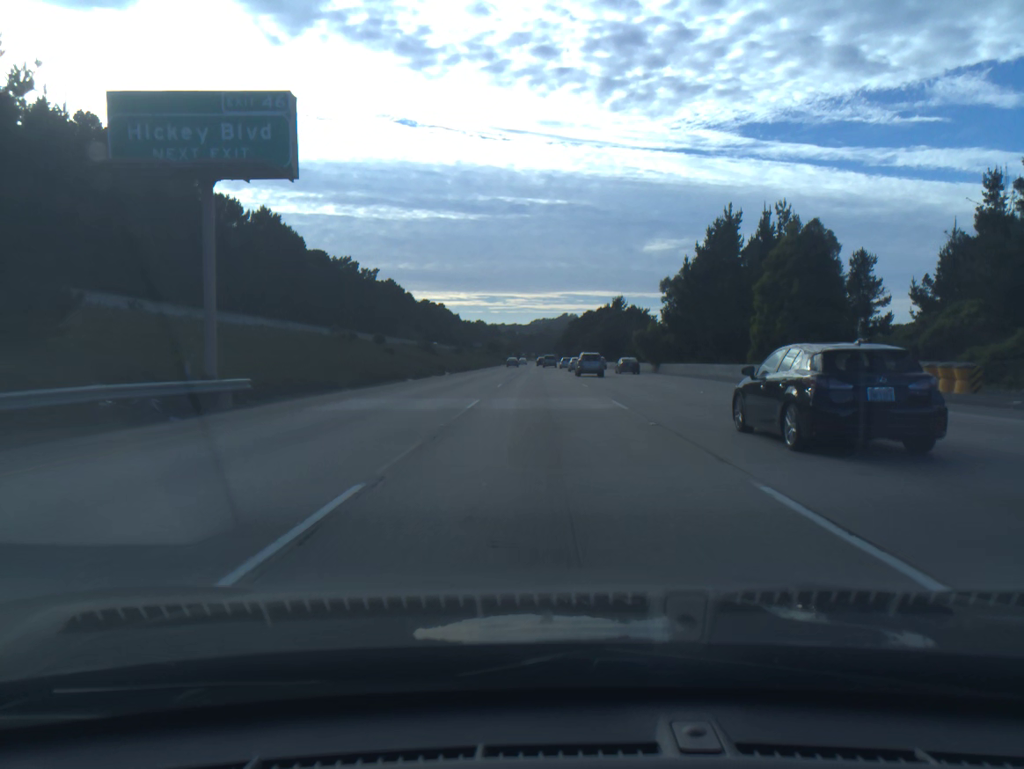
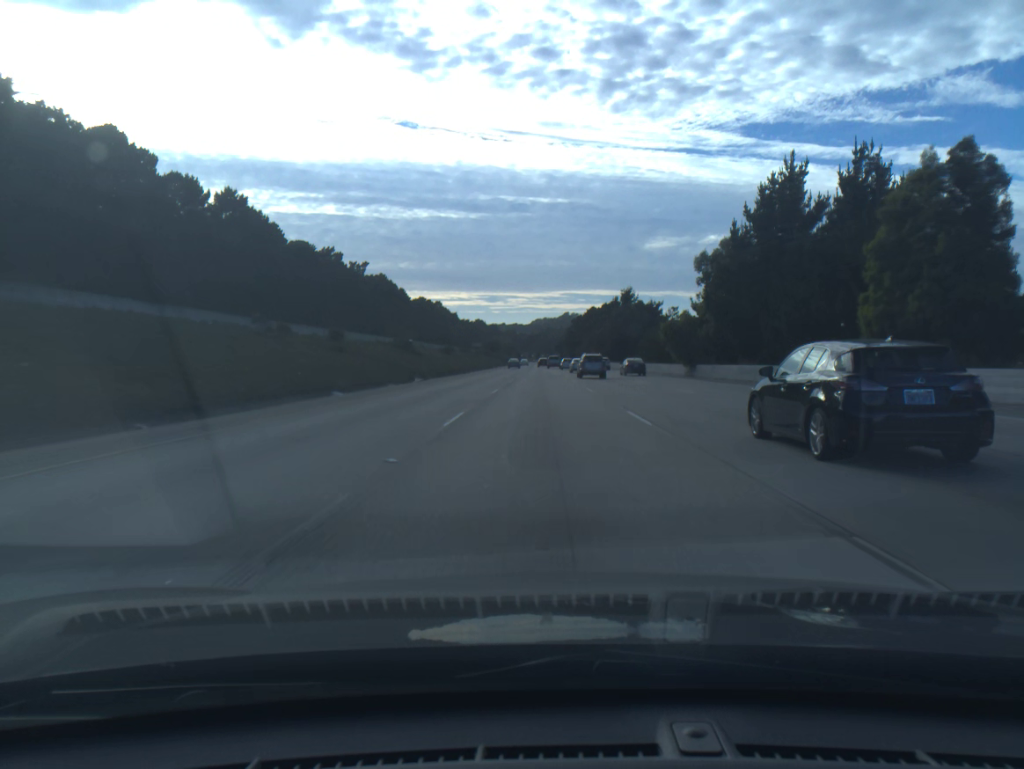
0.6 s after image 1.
(0.0, +18.4) m; 0°
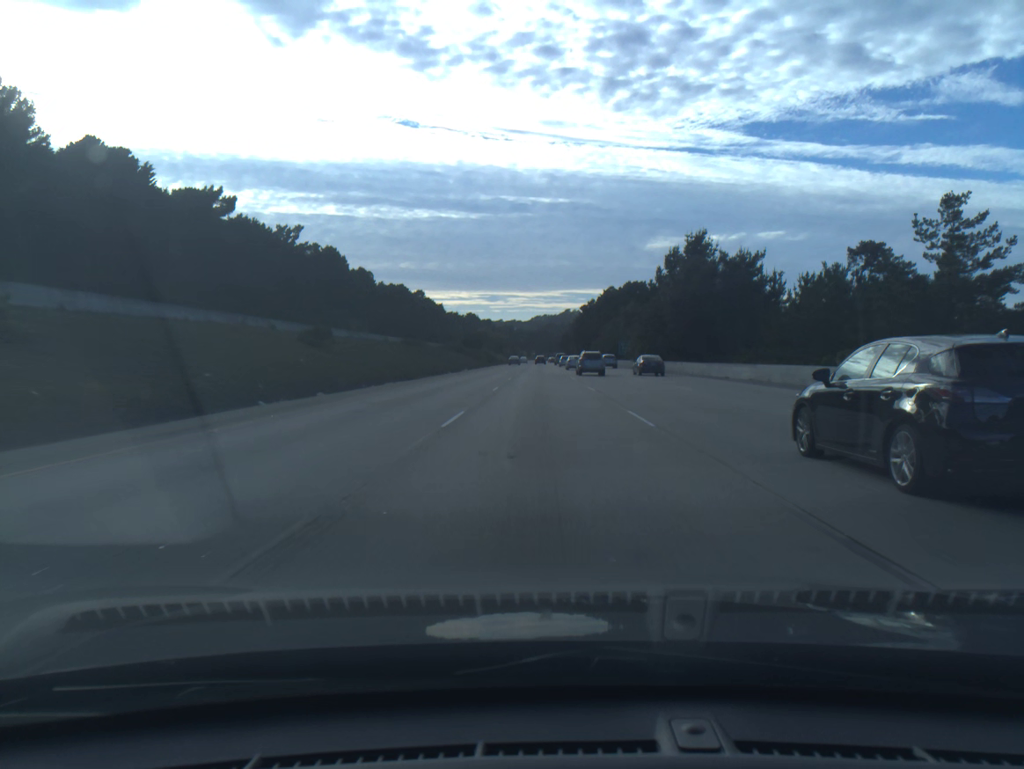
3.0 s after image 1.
(0.0, +73.6) m; 0°
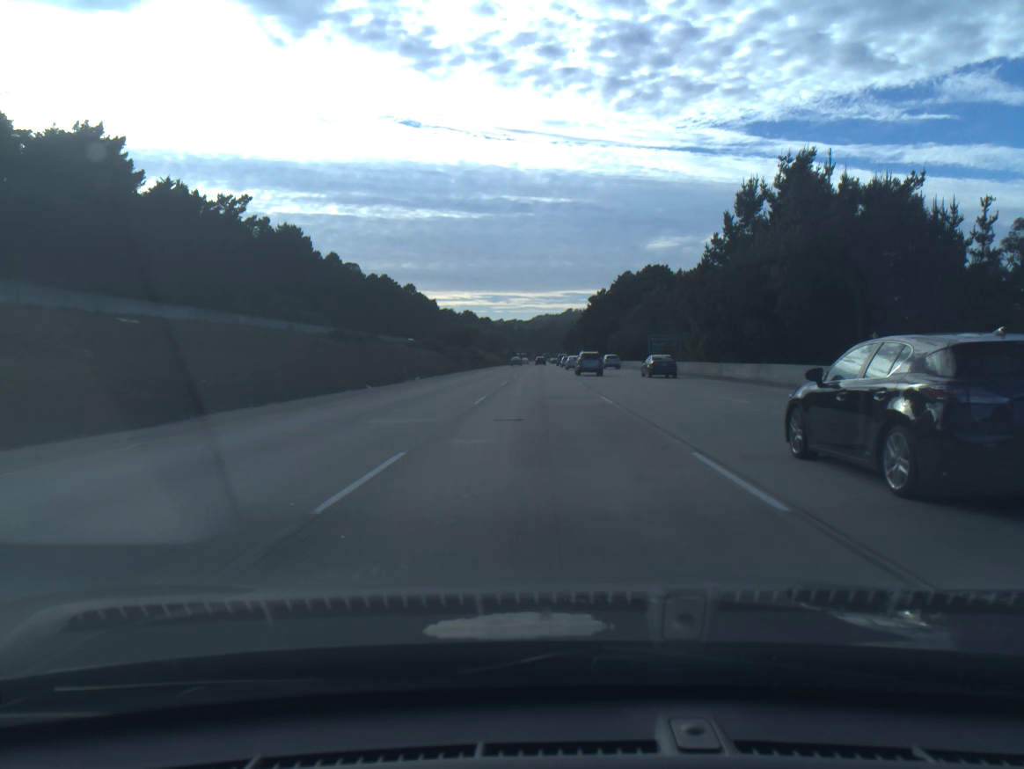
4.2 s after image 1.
(0.0, +36.7) m; 0°
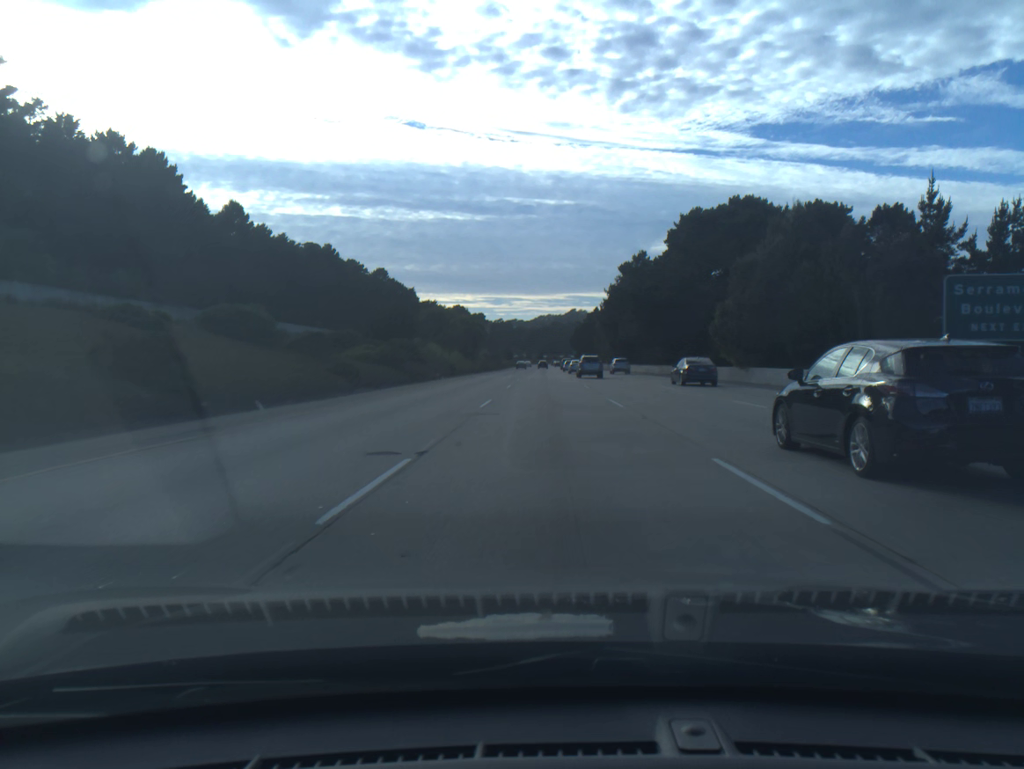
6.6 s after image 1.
(-0.2, +73.4) m; 0°
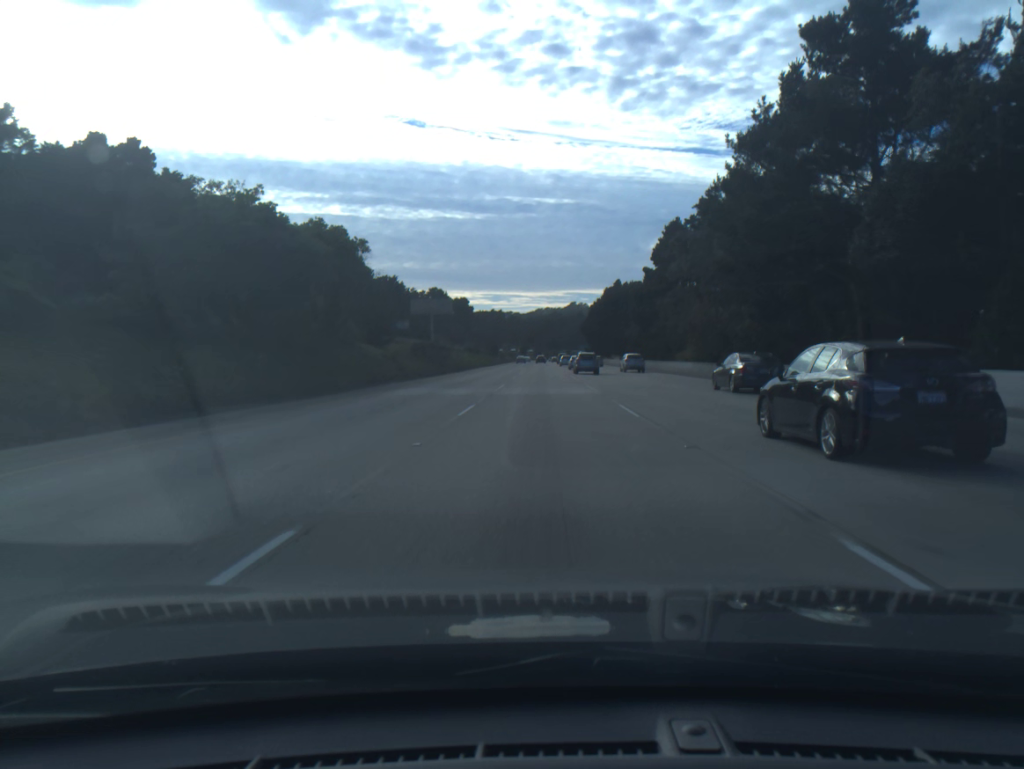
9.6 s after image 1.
(+0.3, +91.7) m; 0°
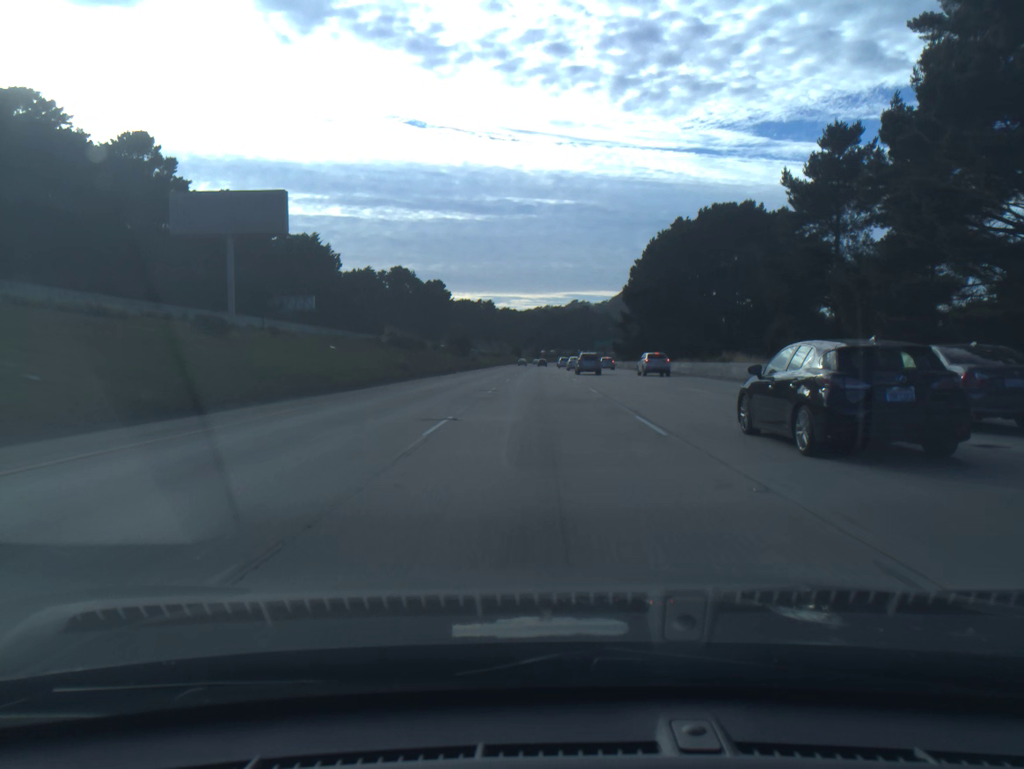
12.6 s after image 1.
(+0.1, +91.9) m; 0°
